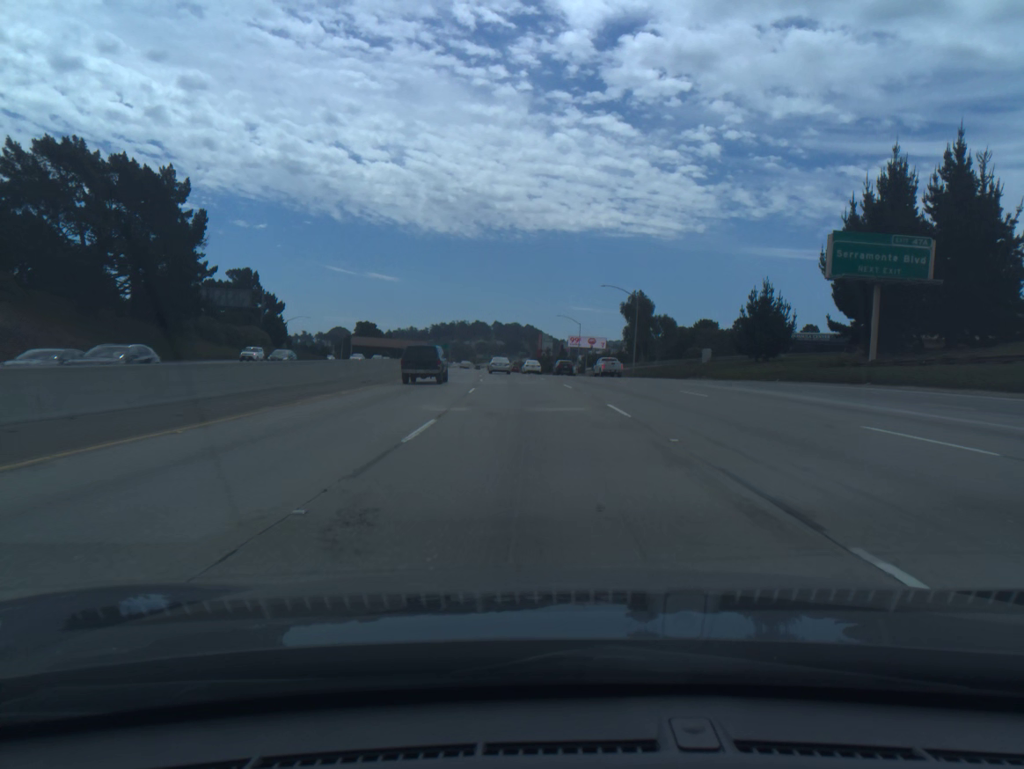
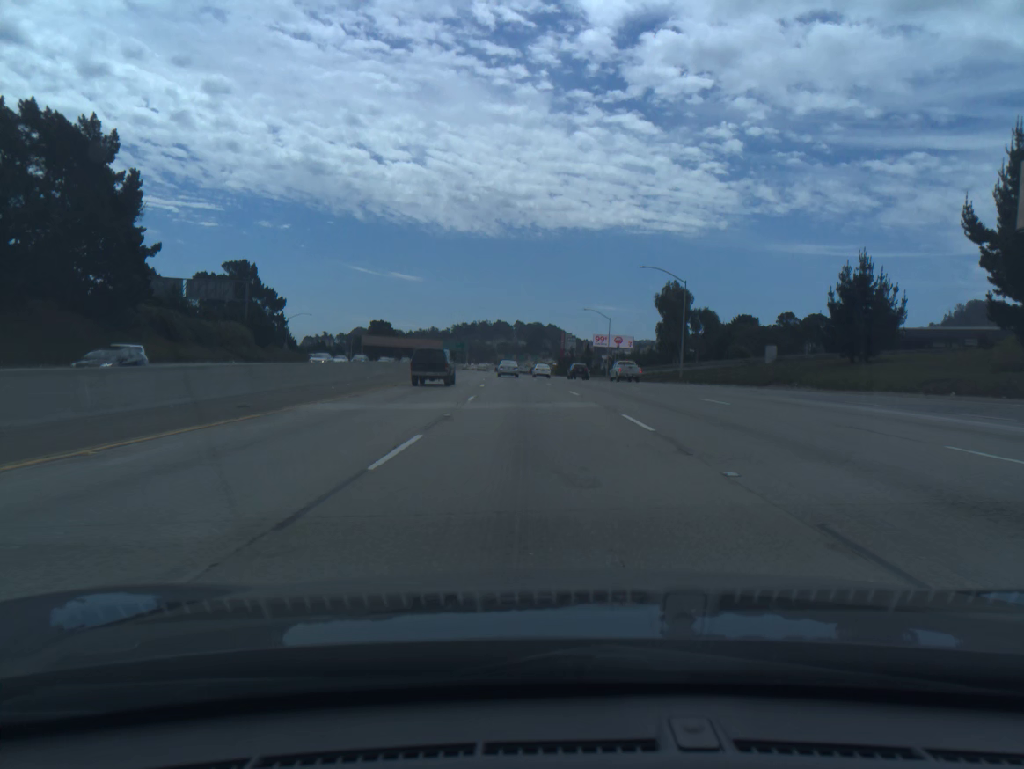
(-0.2, +17.1) m; -2°
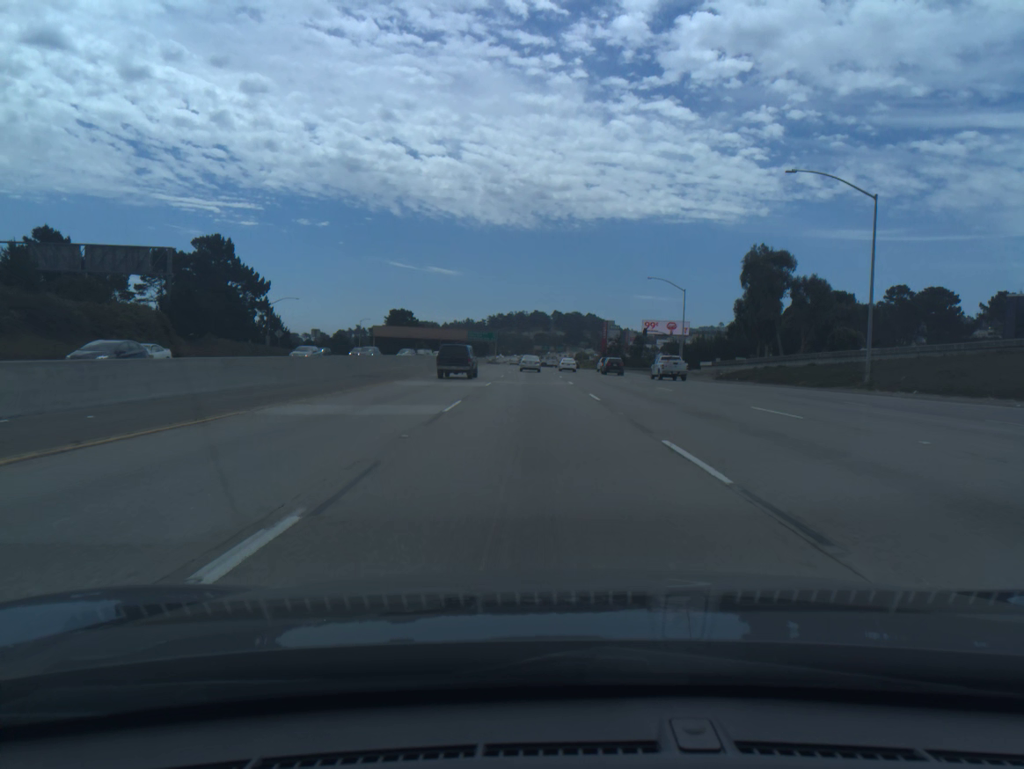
(-0.8, +34.6) m; -3°
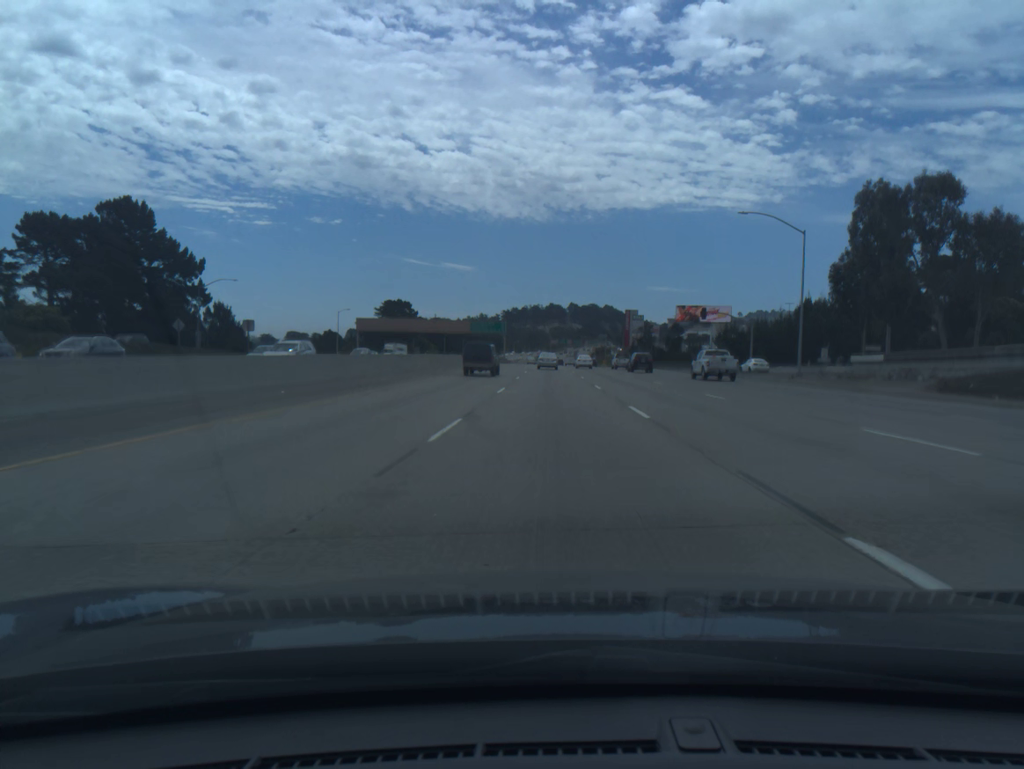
(-0.5, +35.1) m; -1°
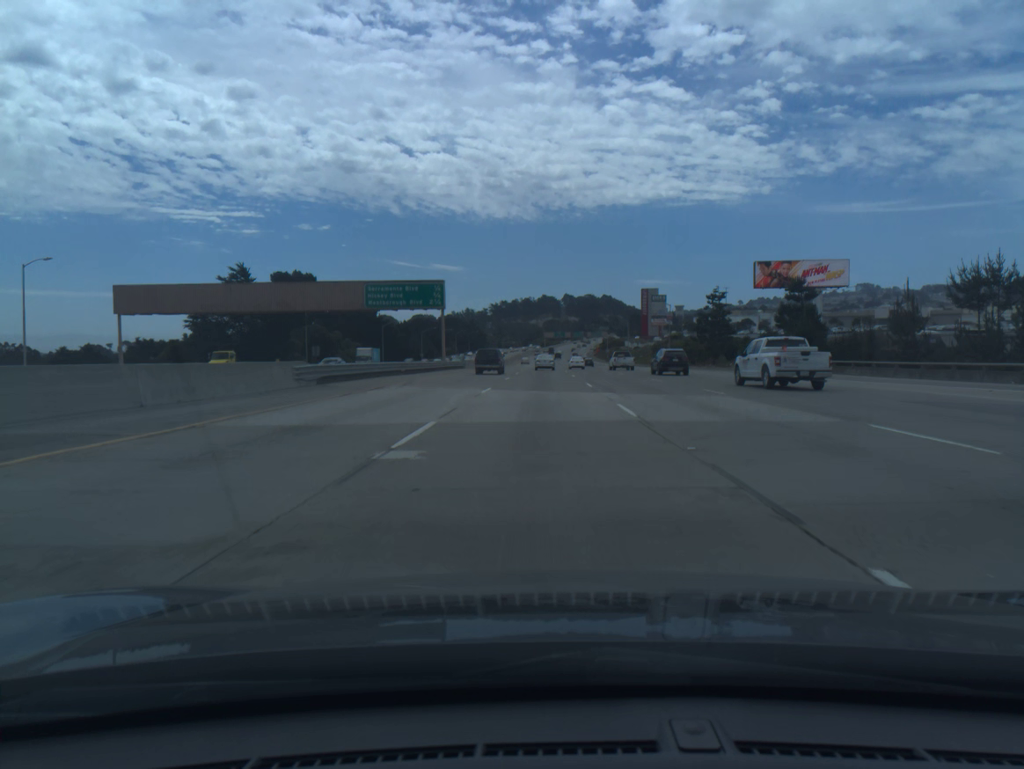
(+0.9, +88.3) m; 0°
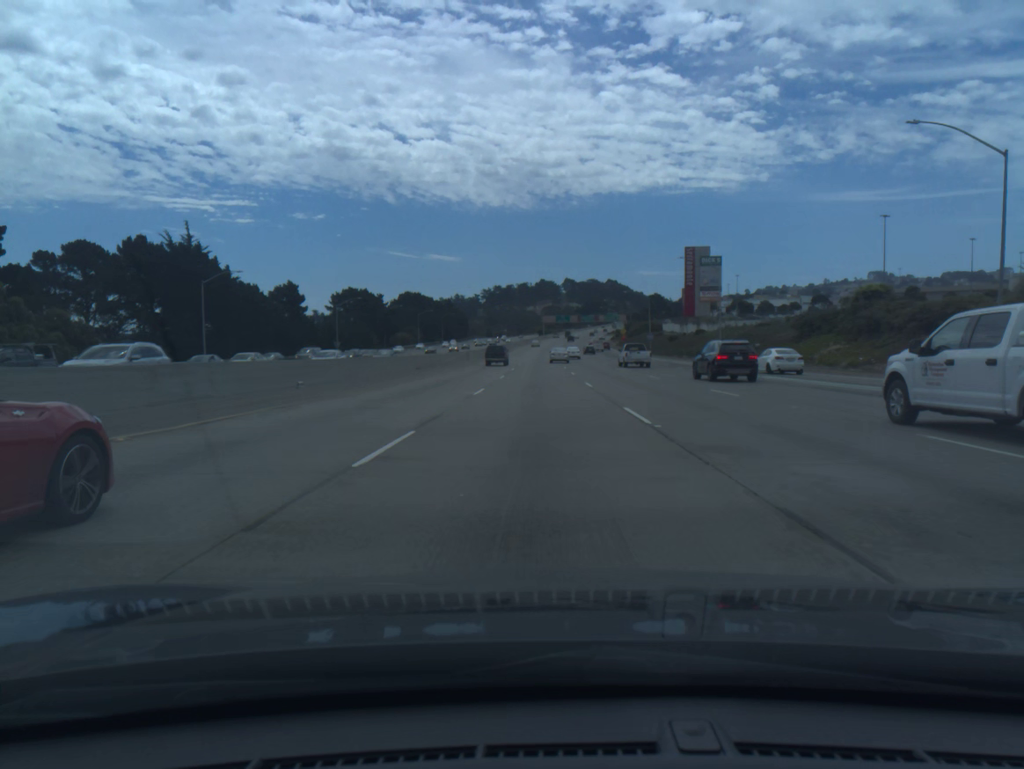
(+0.2, +89.8) m; 0°
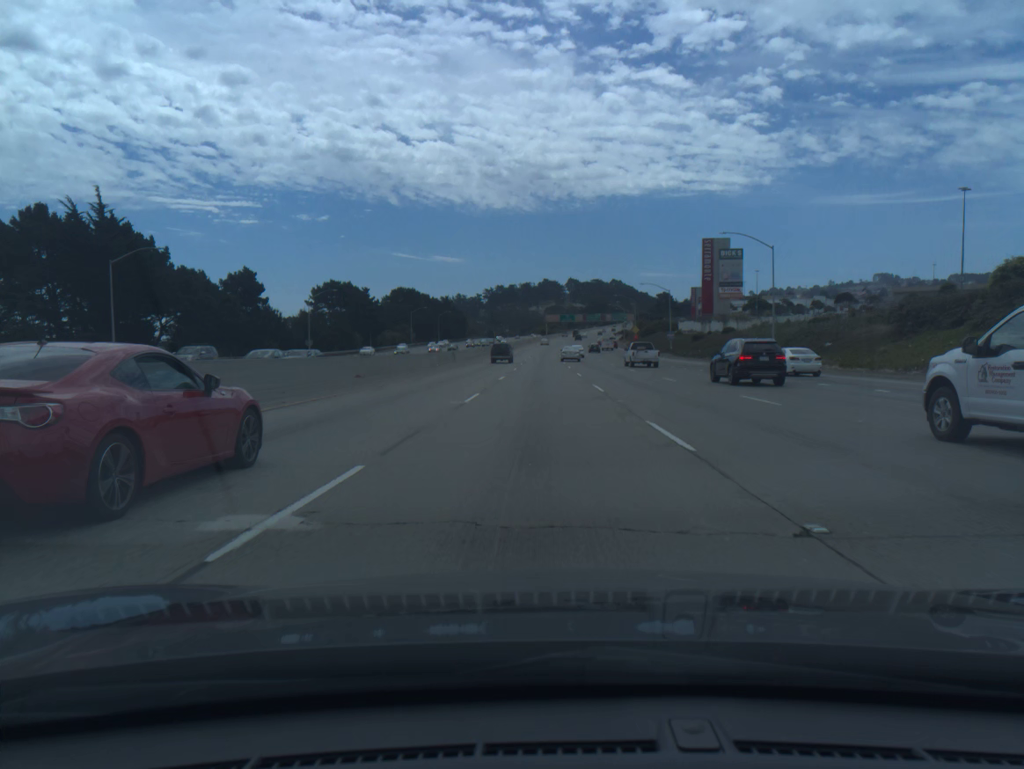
(0.0, +18.2) m; 0°
